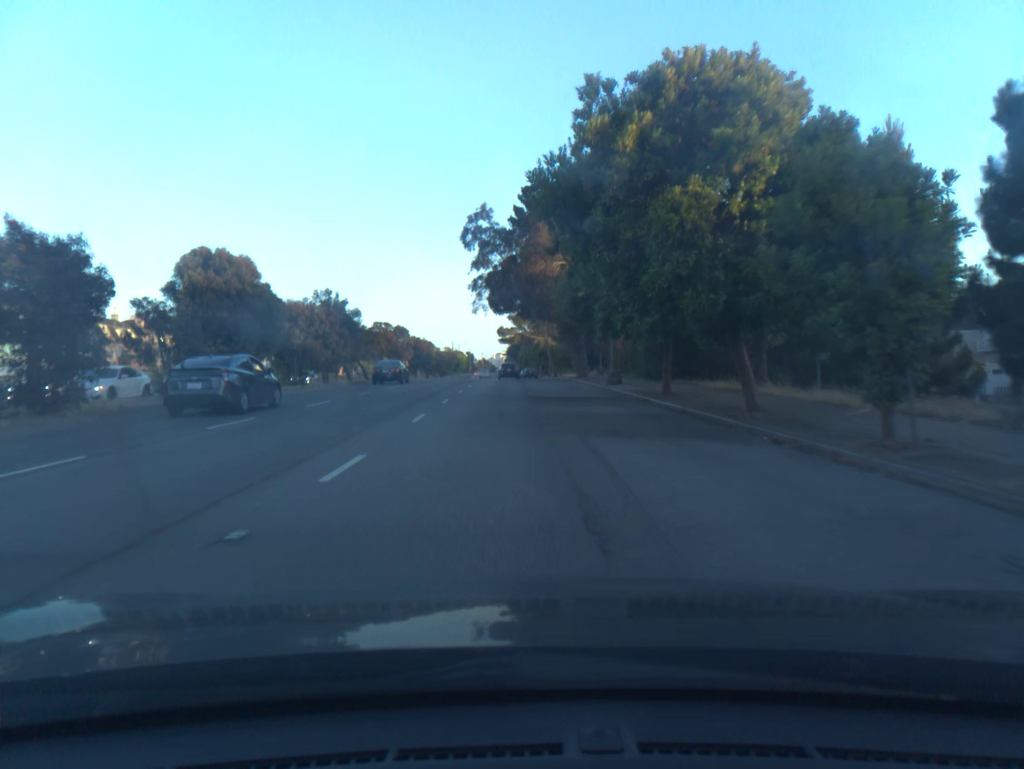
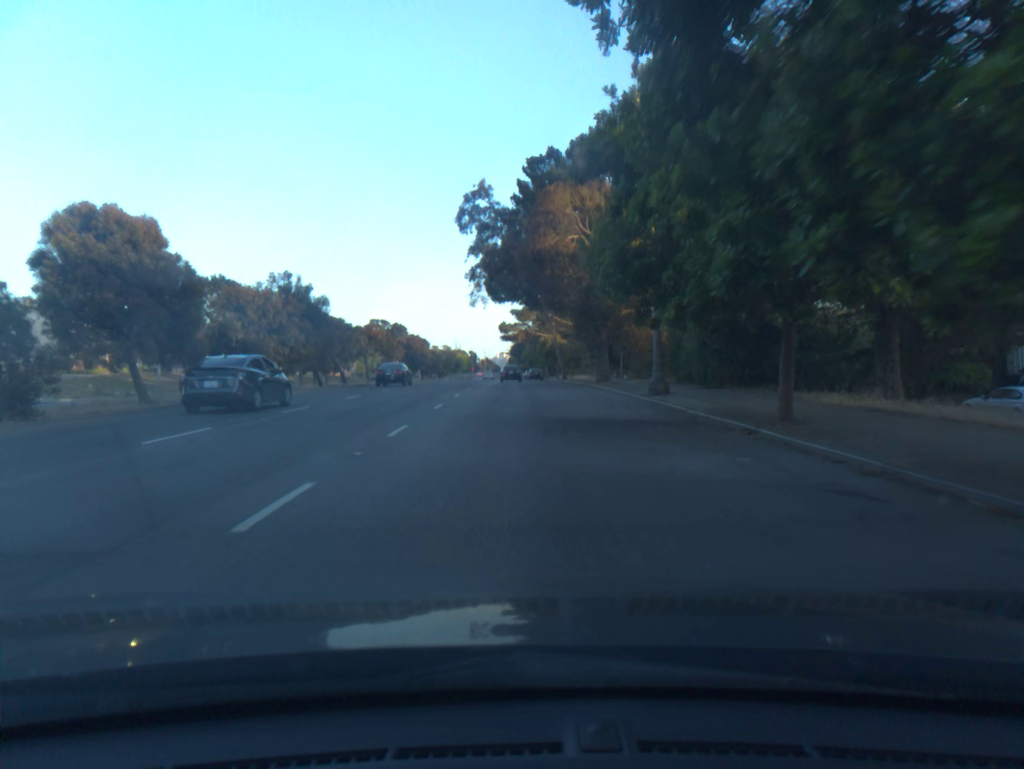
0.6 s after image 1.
(0.0, +9.7) m; 0°
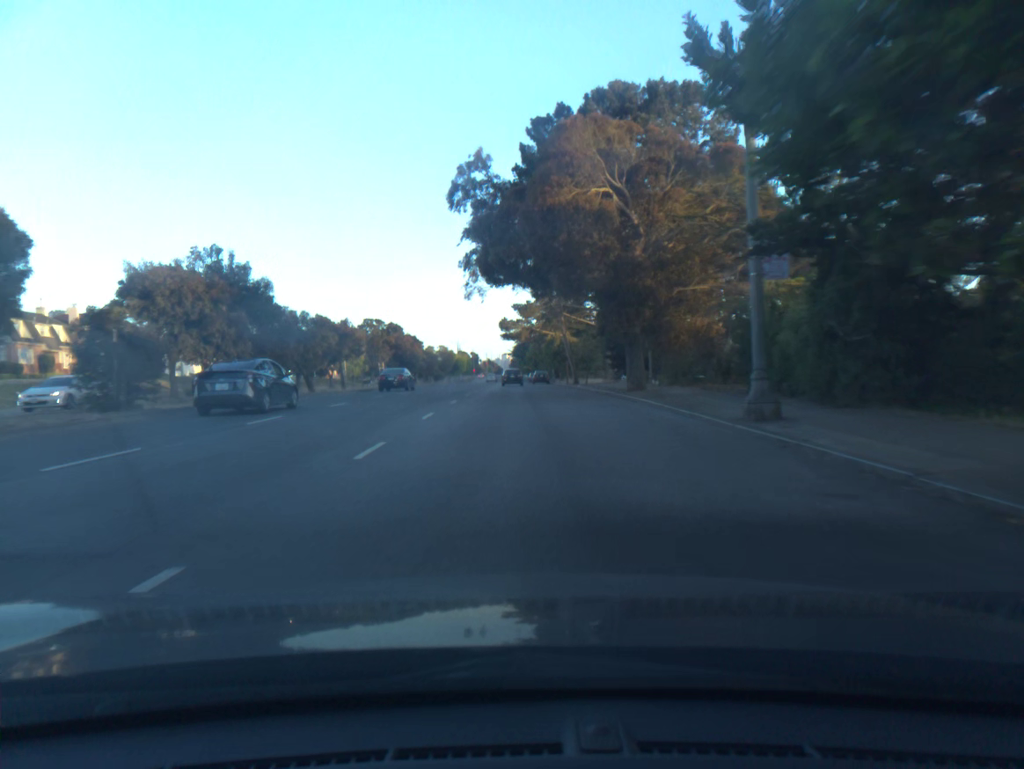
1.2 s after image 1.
(0.0, +9.8) m; 0°
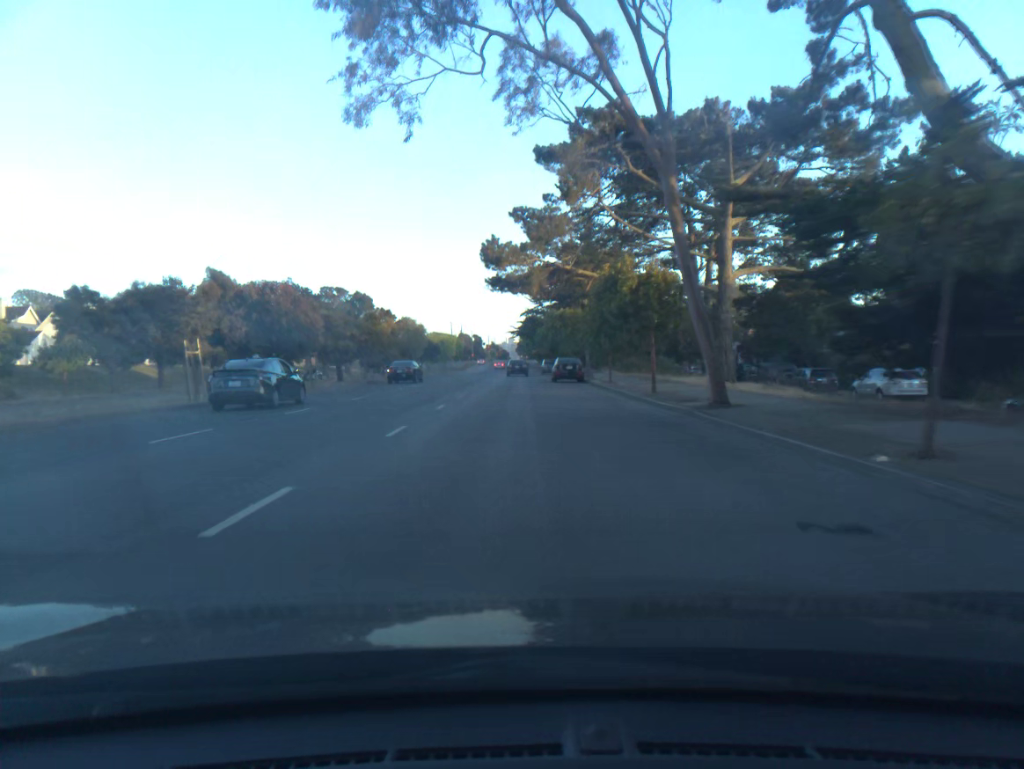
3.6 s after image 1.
(0.0, +40.2) m; -1°
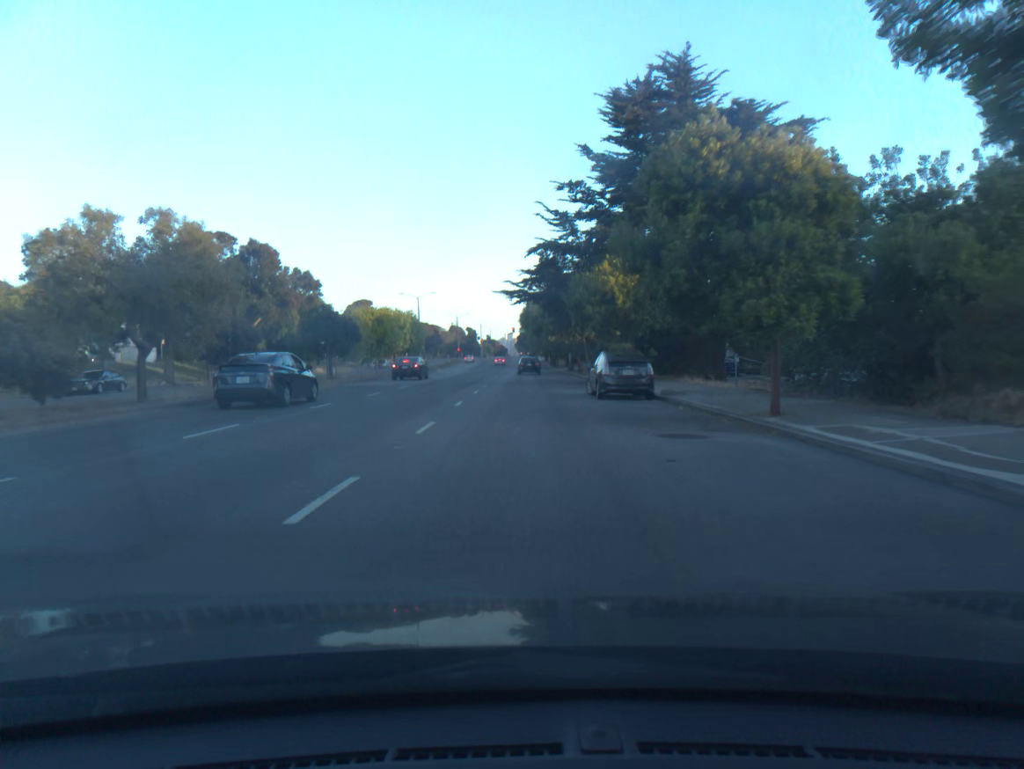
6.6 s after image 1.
(0.0, +50.7) m; +1°
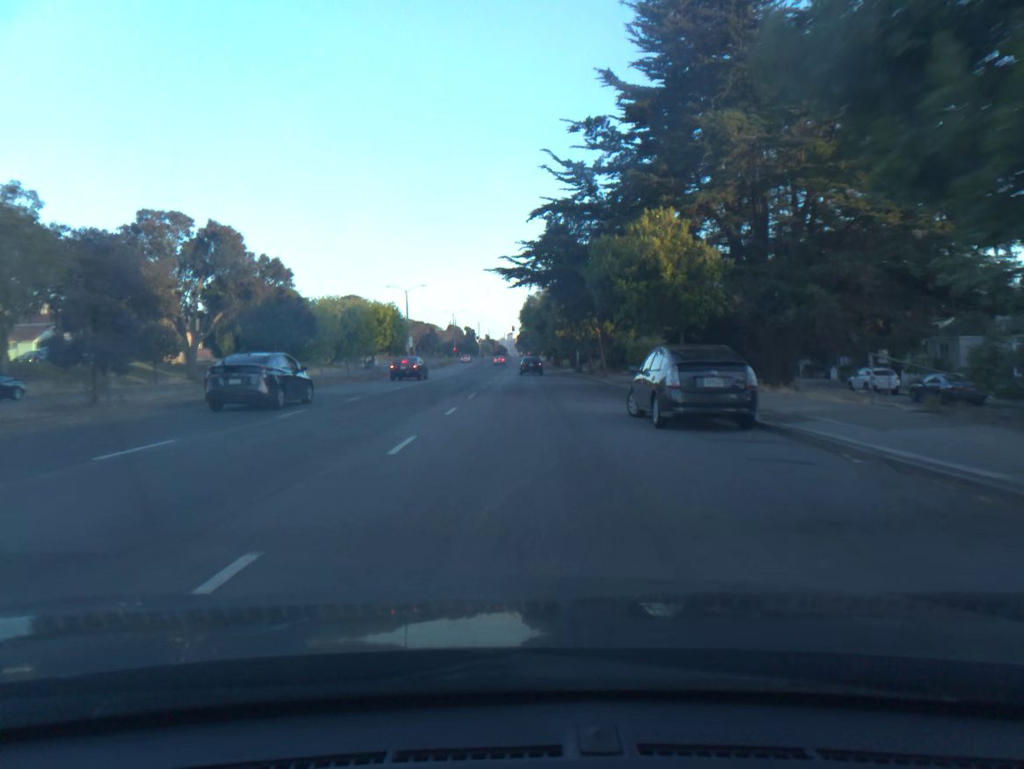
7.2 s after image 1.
(0.0, +10.1) m; 0°
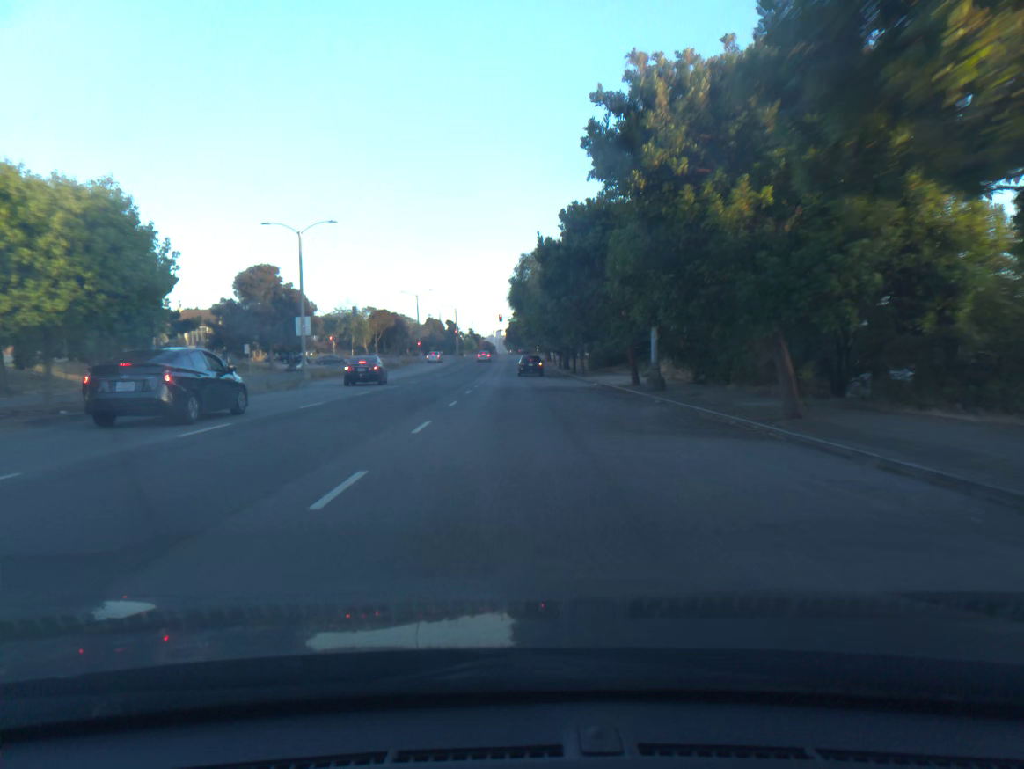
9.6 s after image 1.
(+0.1, +40.1) m; +1°
